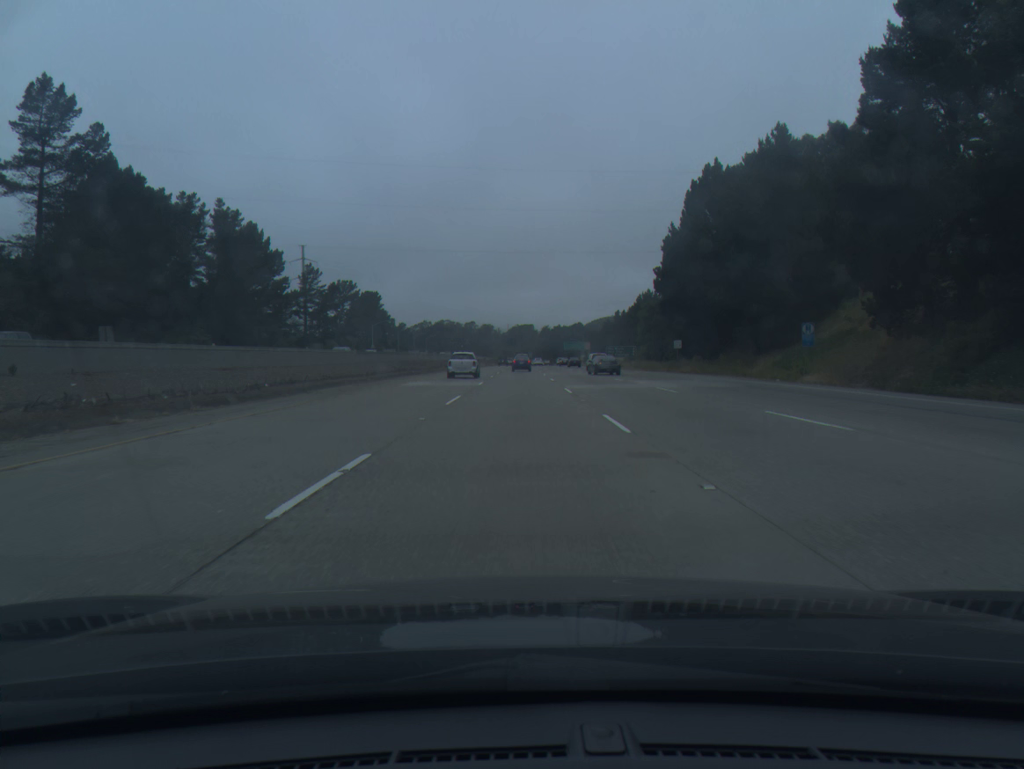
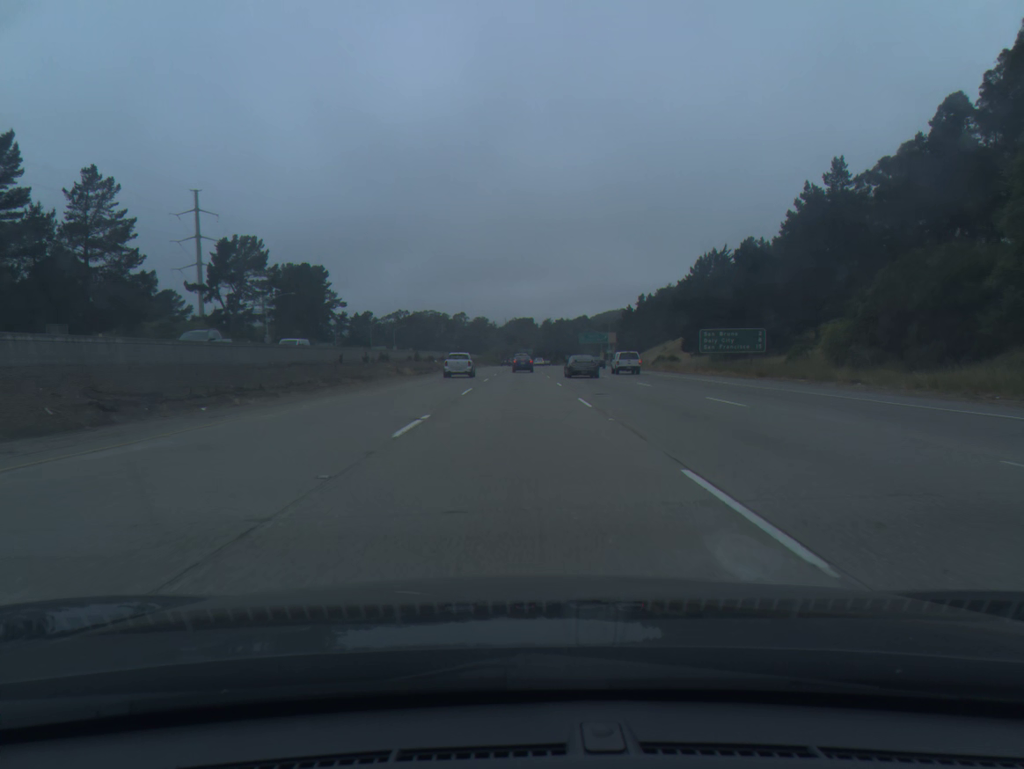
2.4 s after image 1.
(+0.3, +81.3) m; 0°
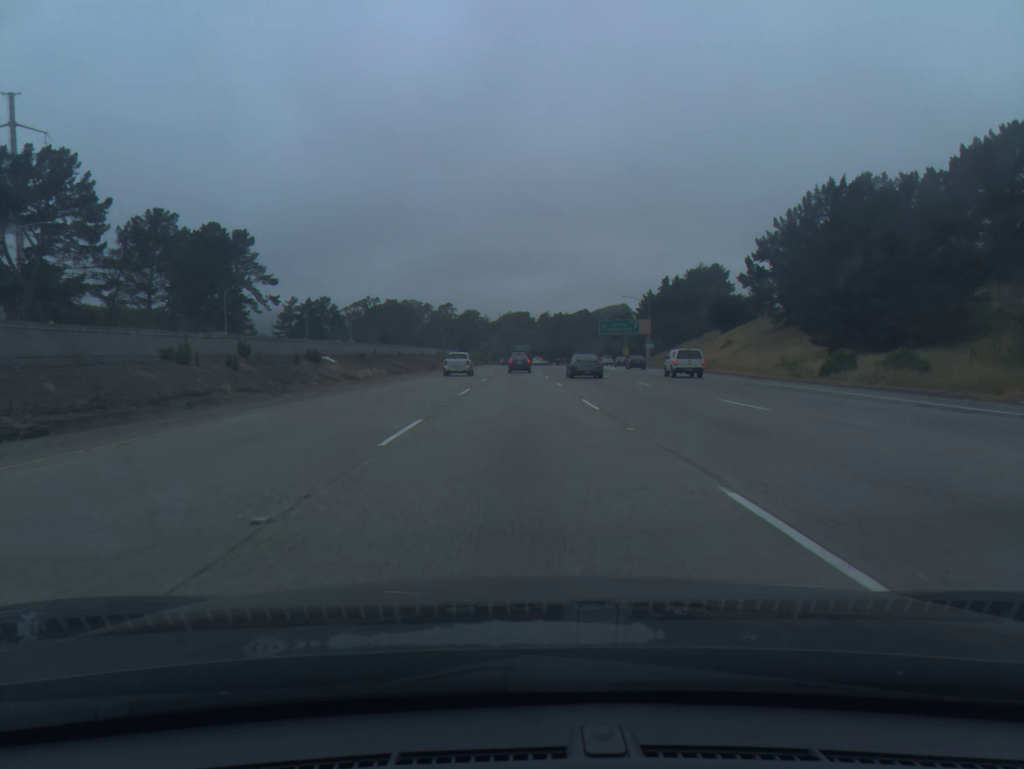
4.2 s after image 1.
(0.0, +59.9) m; 0°
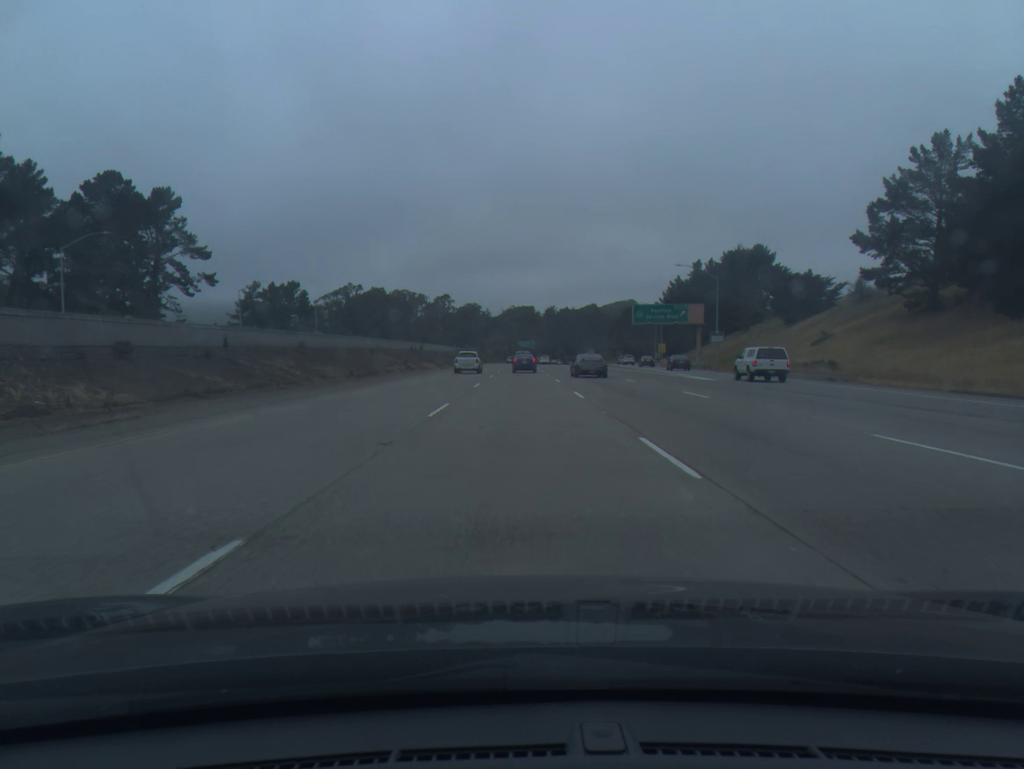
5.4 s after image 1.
(0.0, +39.0) m; 0°
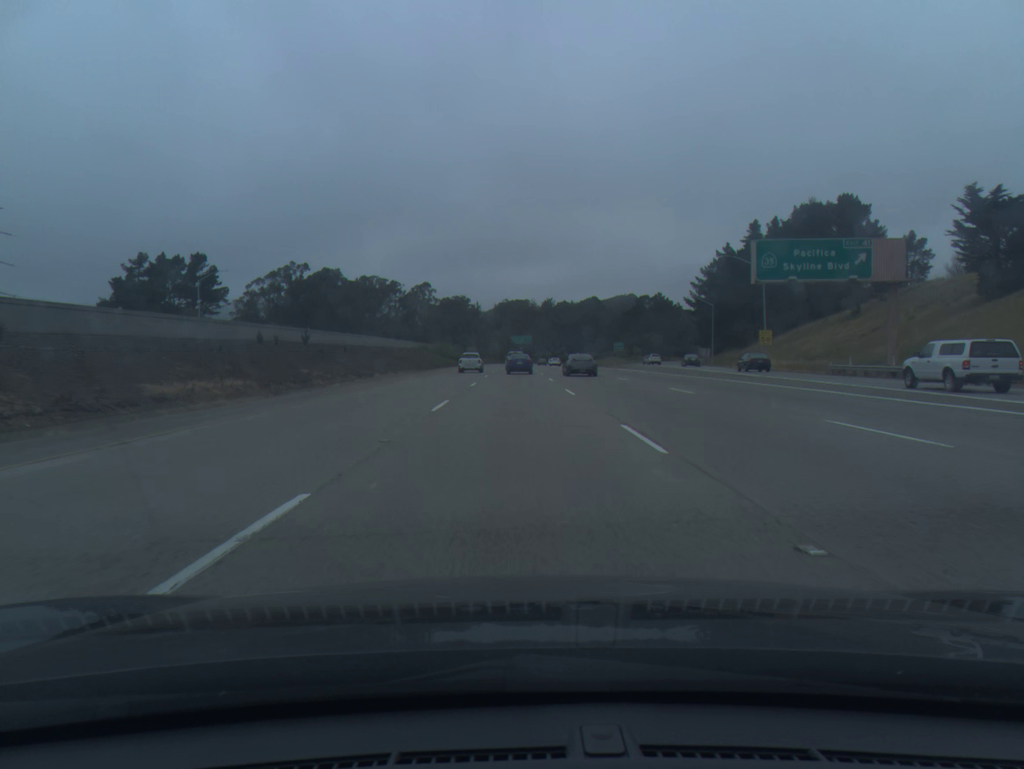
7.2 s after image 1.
(+0.2, +57.0) m; 0°
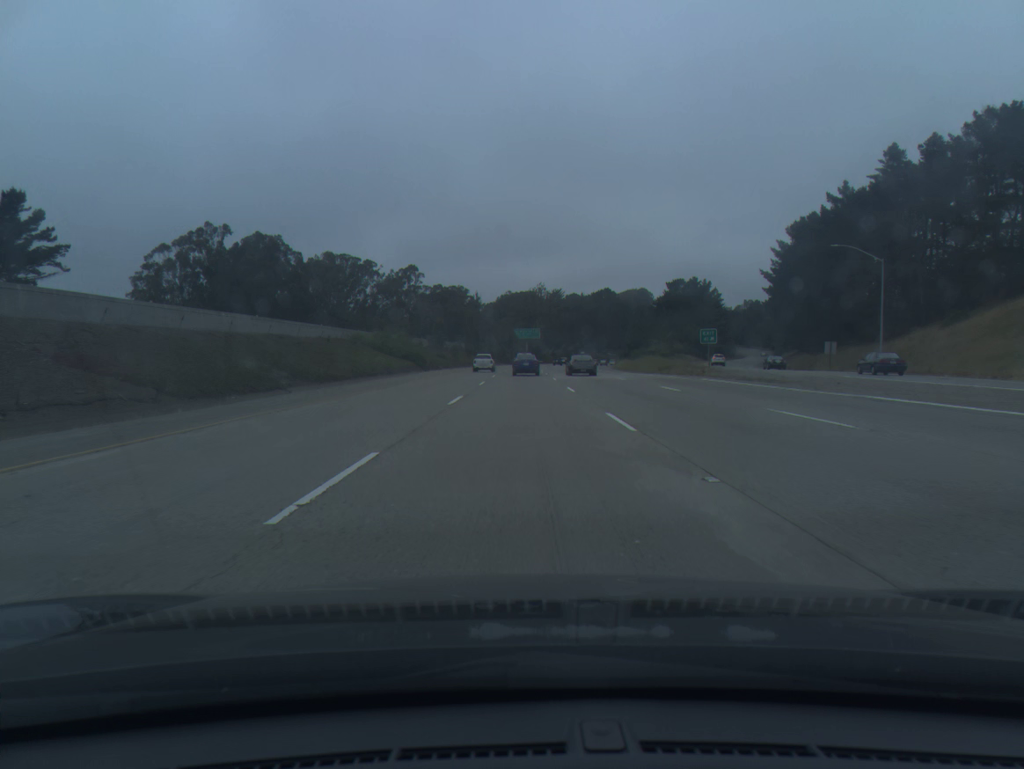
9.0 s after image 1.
(-0.3, +55.3) m; 0°
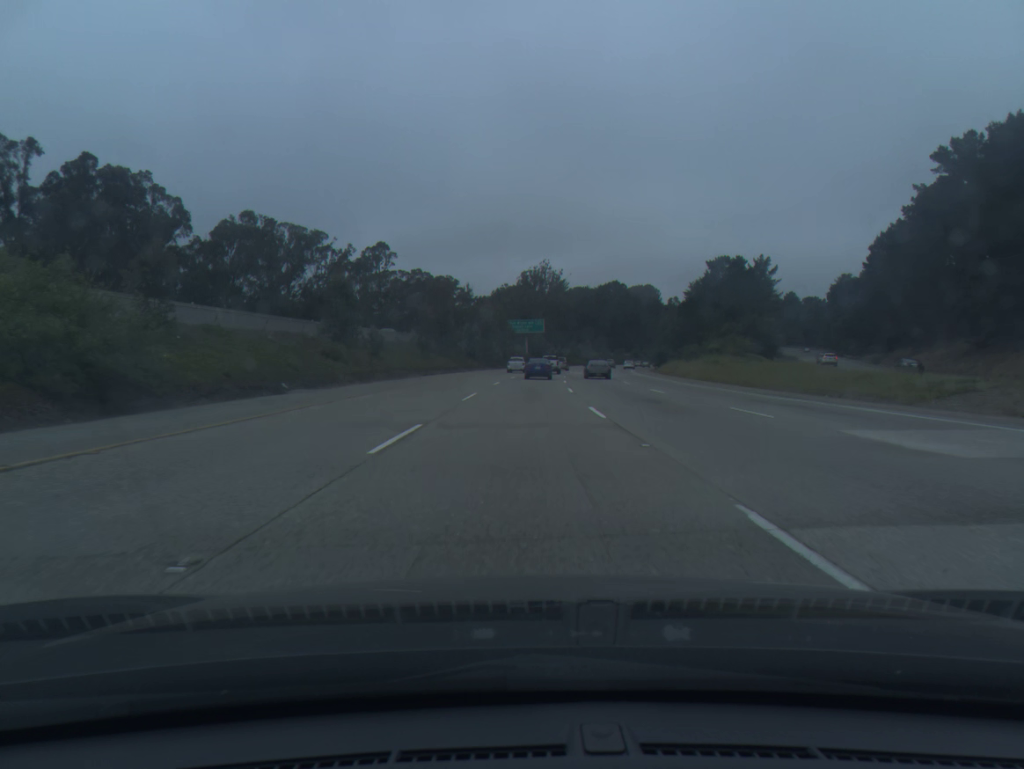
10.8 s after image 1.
(+0.2, +54.3) m; 0°
